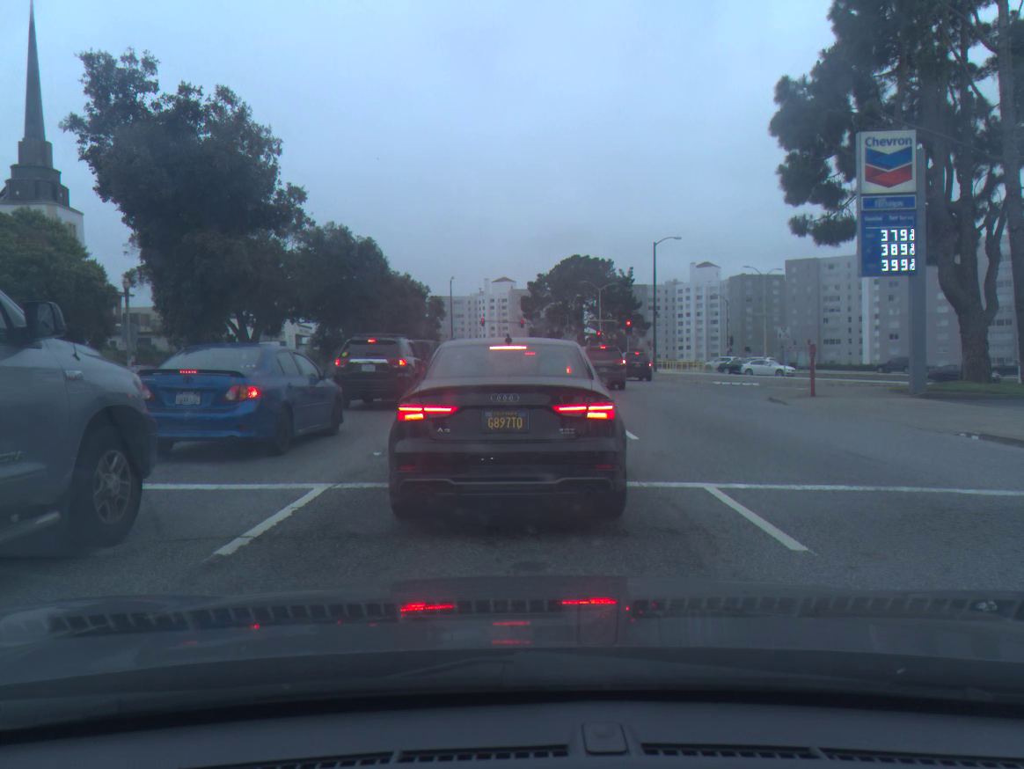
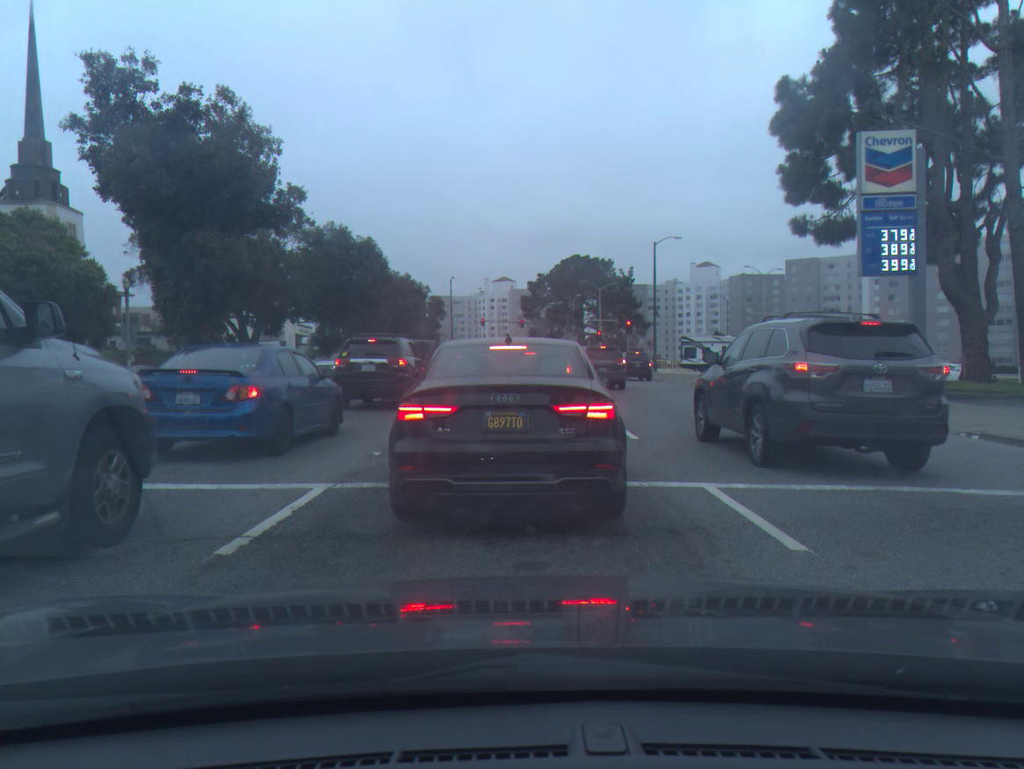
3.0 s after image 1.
(0.0, 0.0) m; 0°
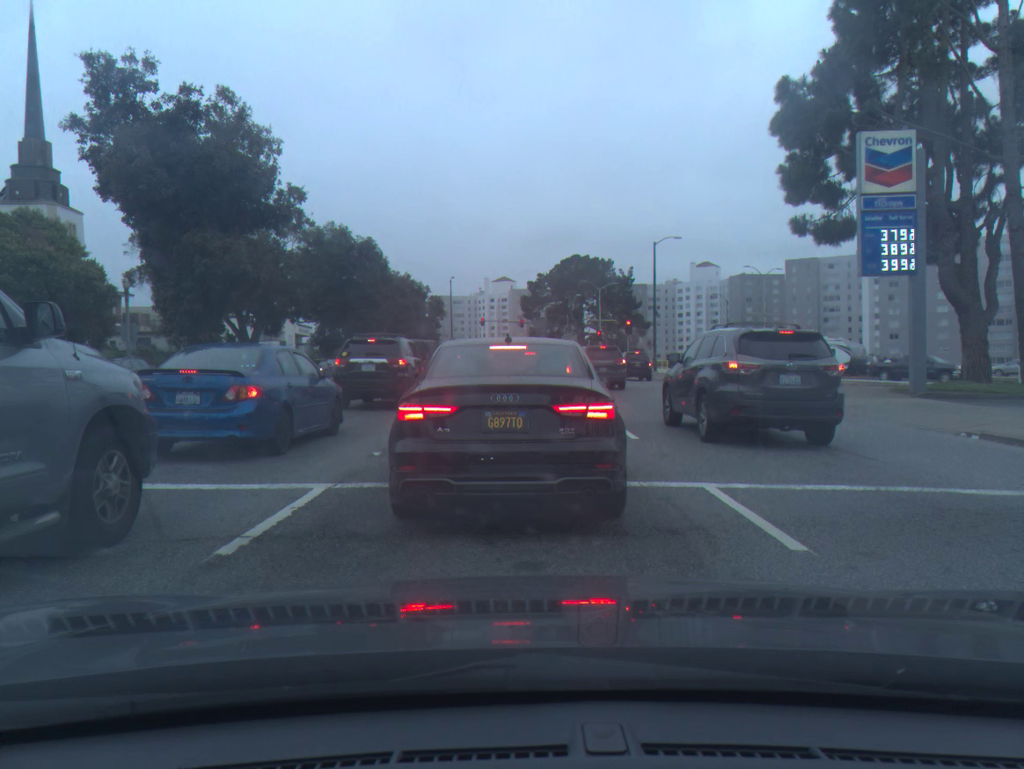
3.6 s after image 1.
(0.0, 0.0) m; 0°
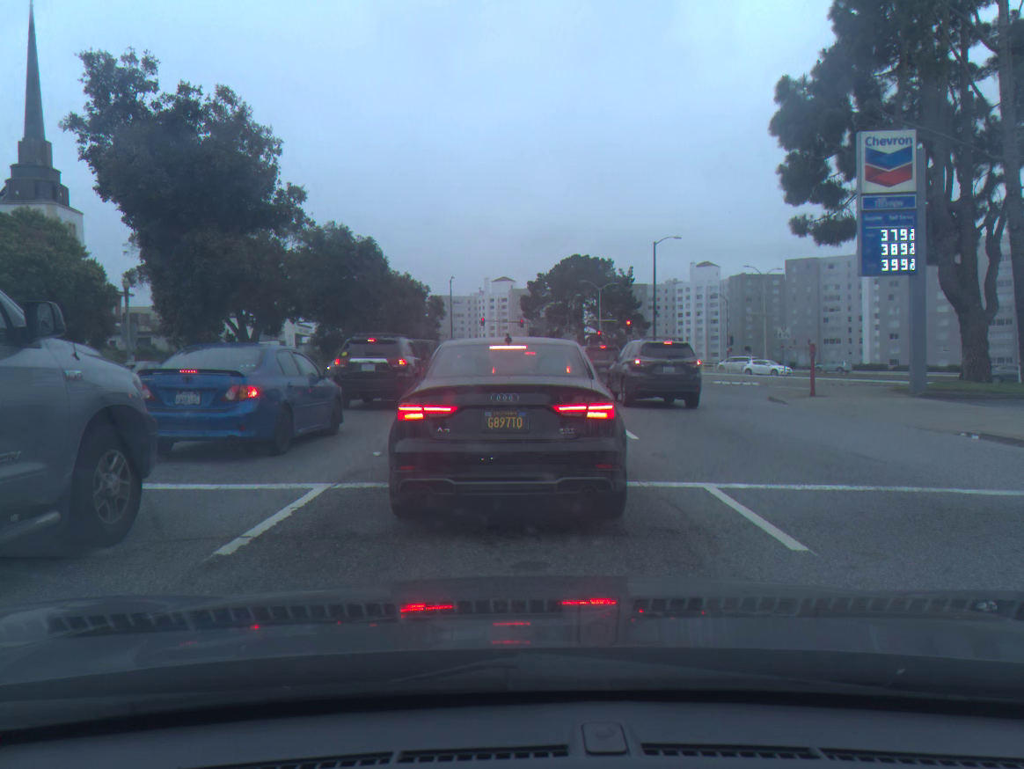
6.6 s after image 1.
(0.0, 0.0) m; 0°
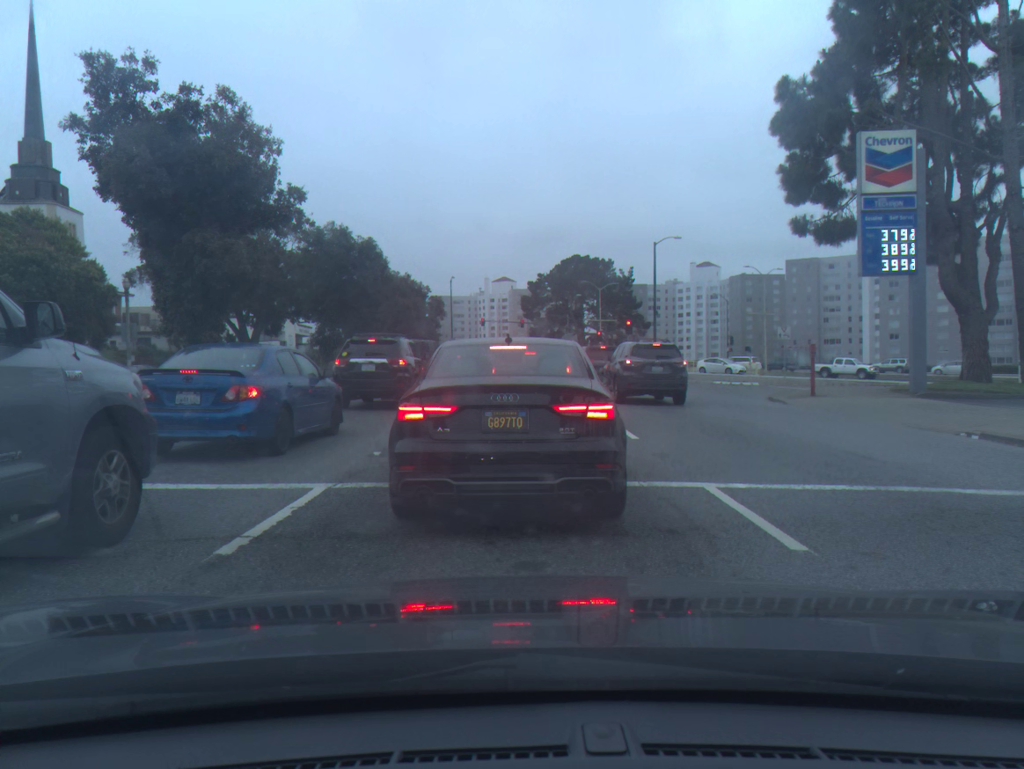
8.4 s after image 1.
(0.0, 0.0) m; 0°
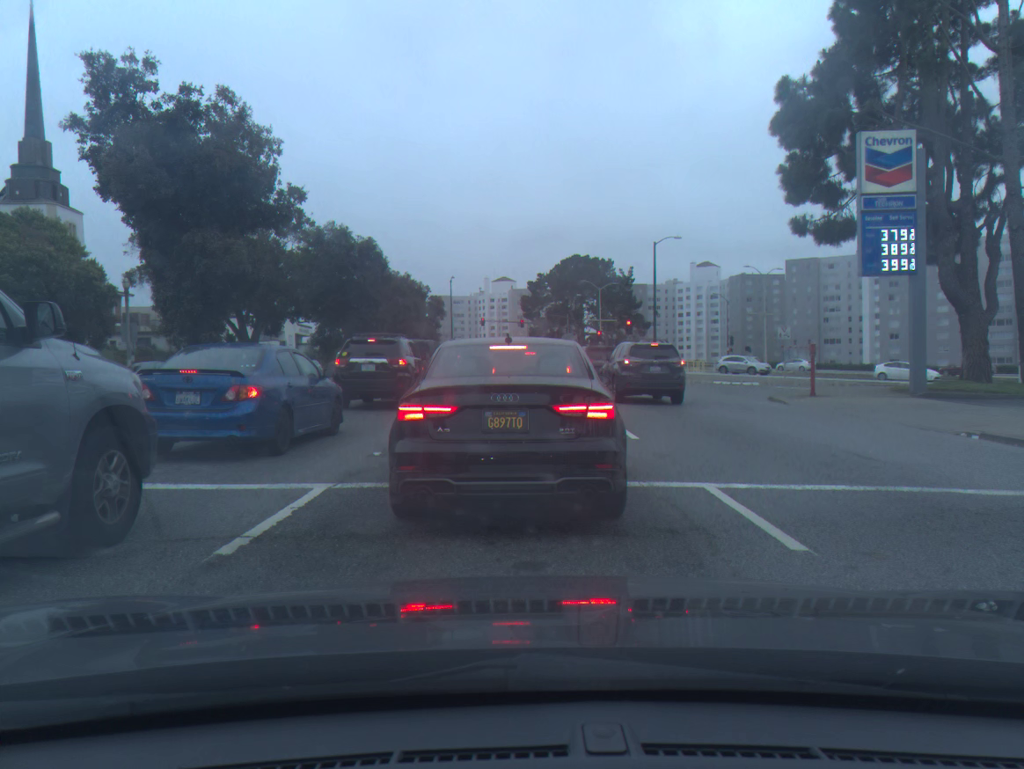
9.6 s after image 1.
(0.0, 0.0) m; 0°
